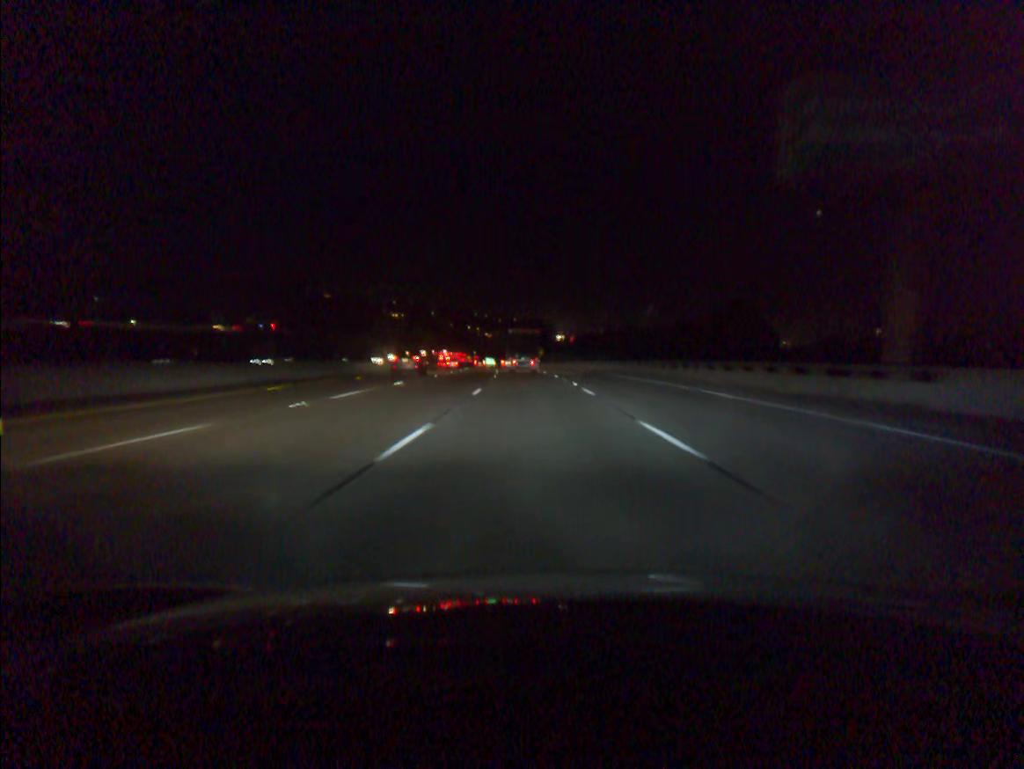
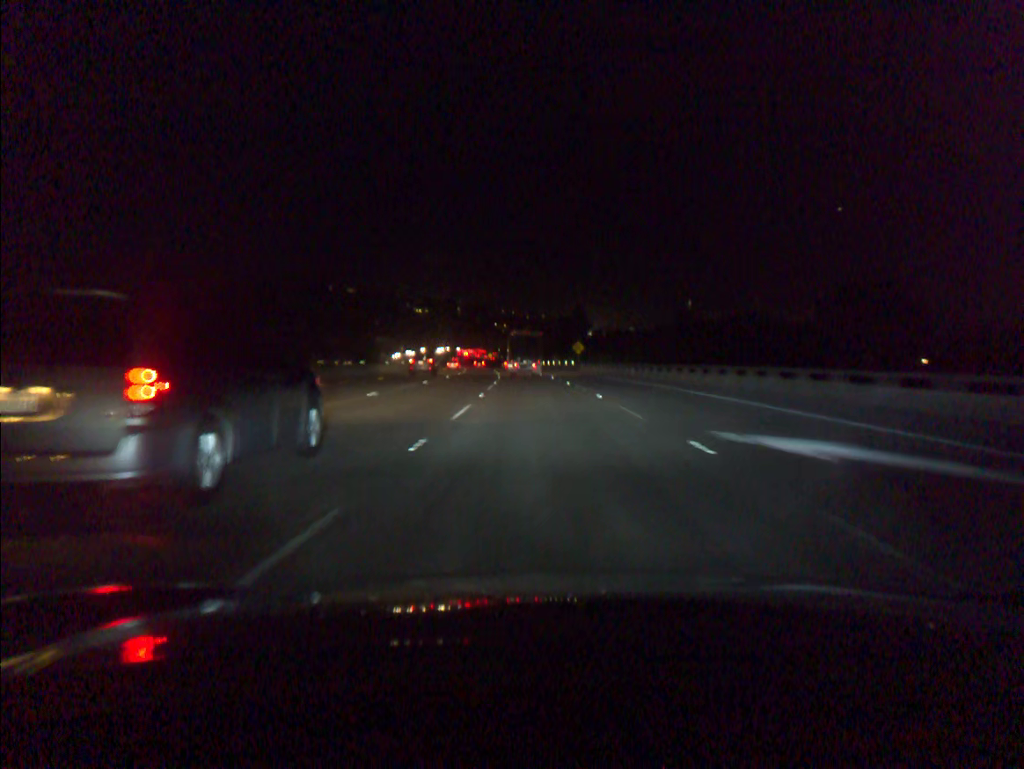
(-1.0, +51.9) m; -2°
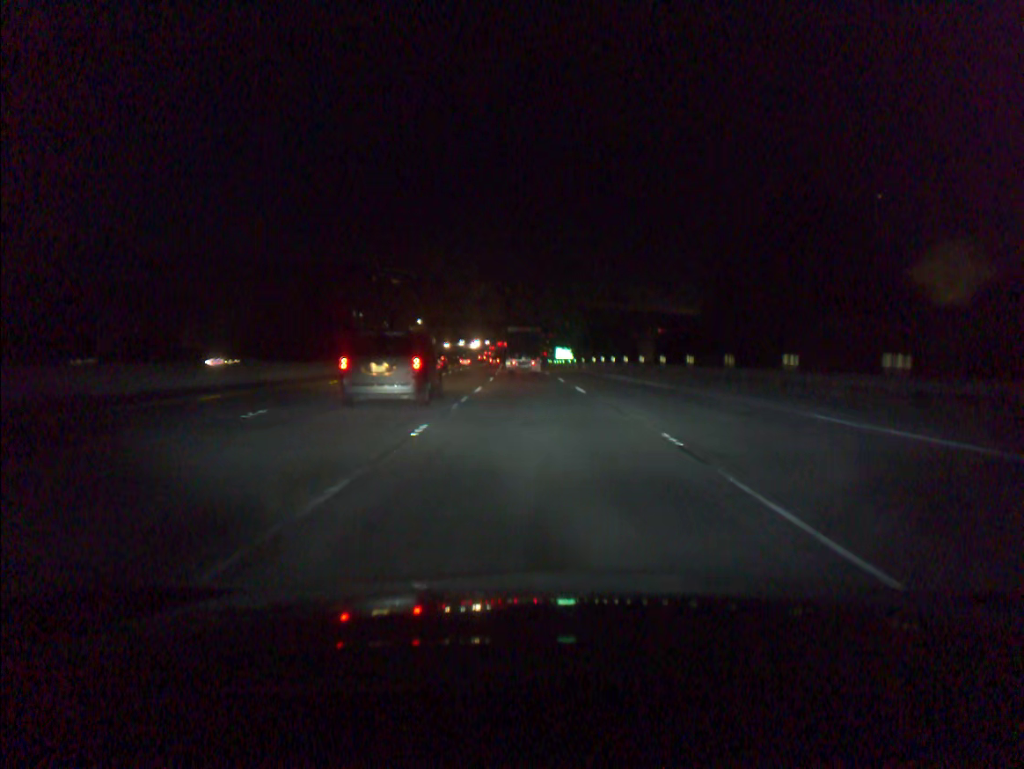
(-2.3, +85.8) m; -4°
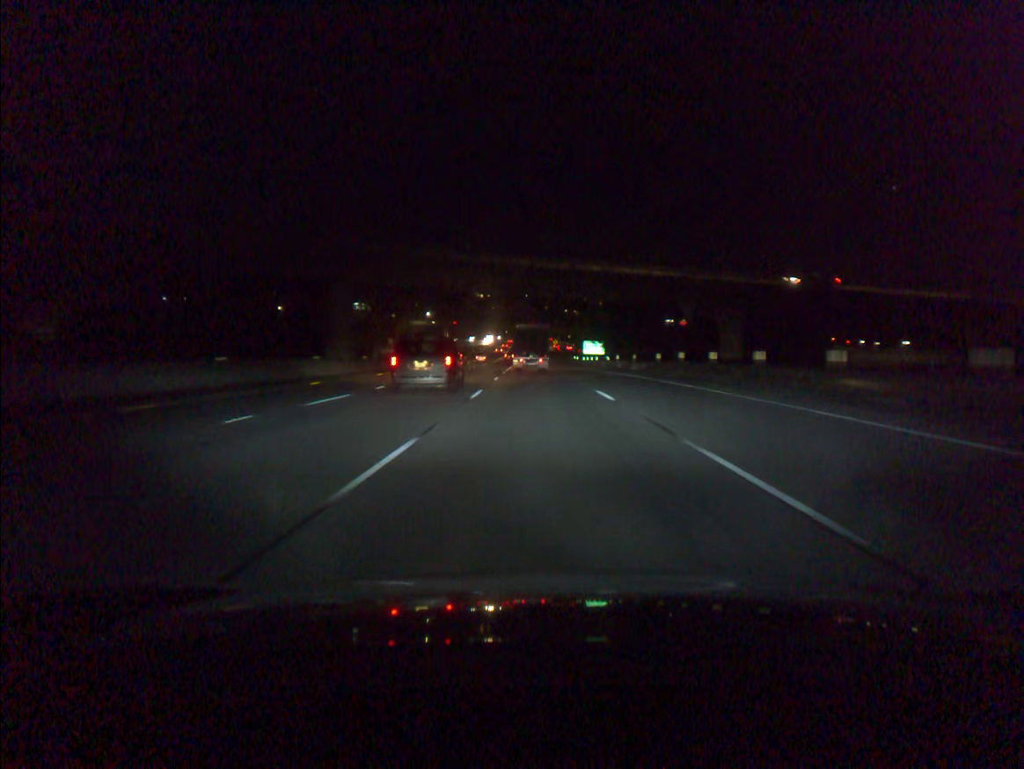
(-0.4, +34.0) m; -1°
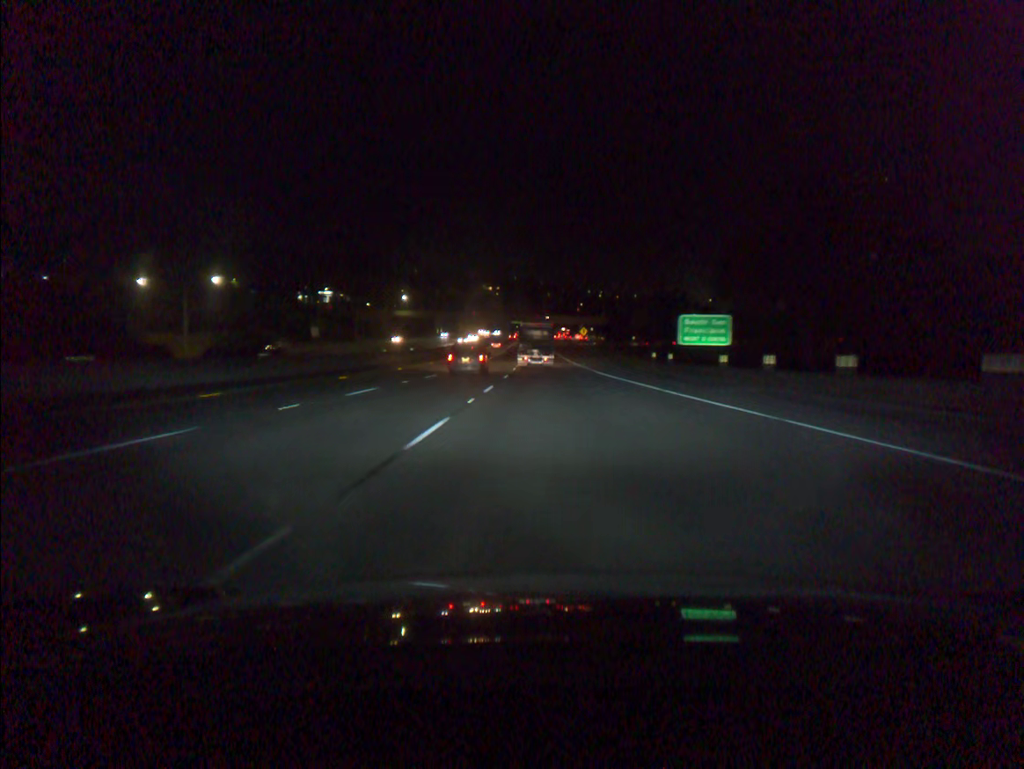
(-0.8, +83.9) m; -1°
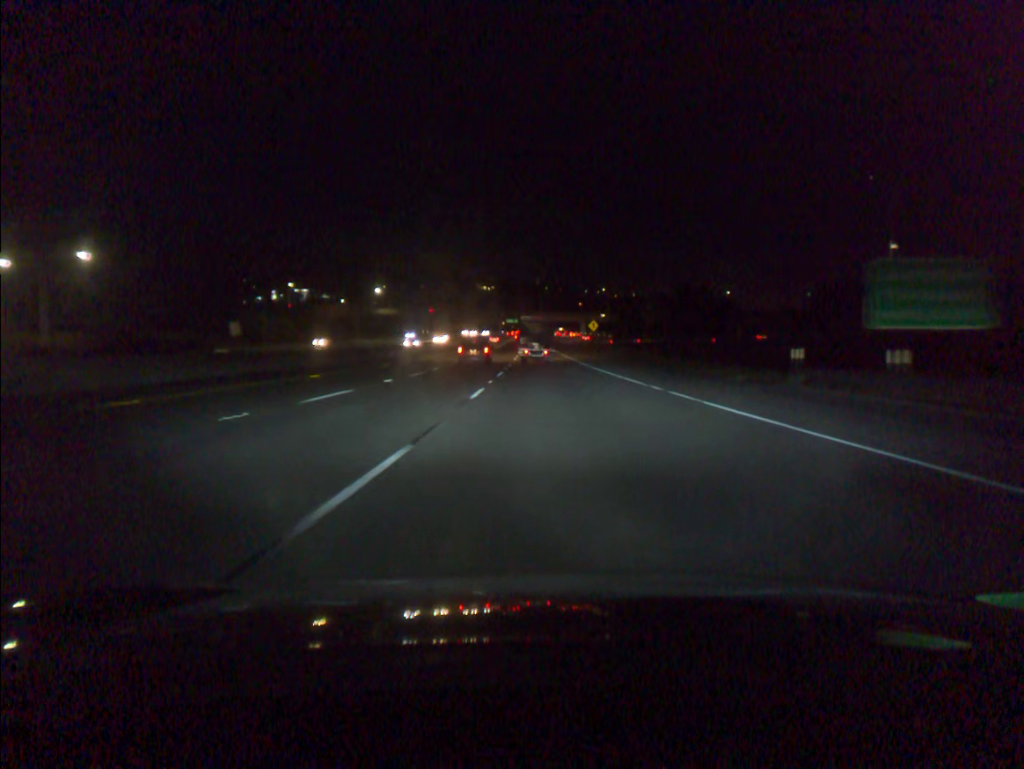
(0.0, +33.4) m; 0°
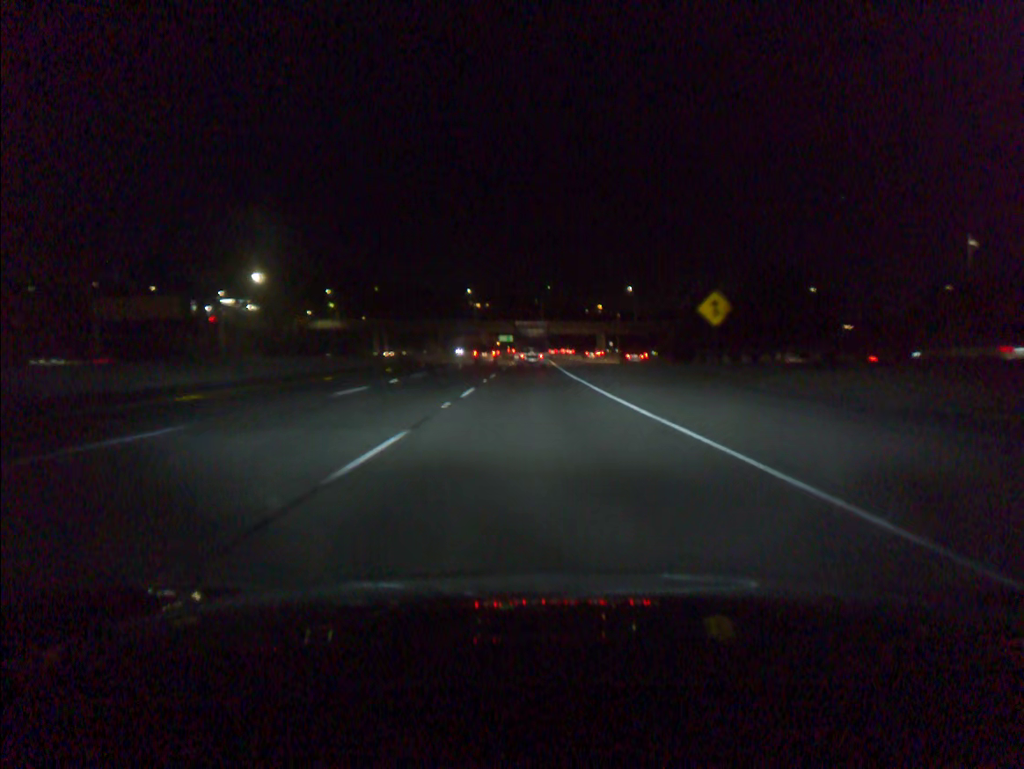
(+0.3, +83.5) m; 0°
